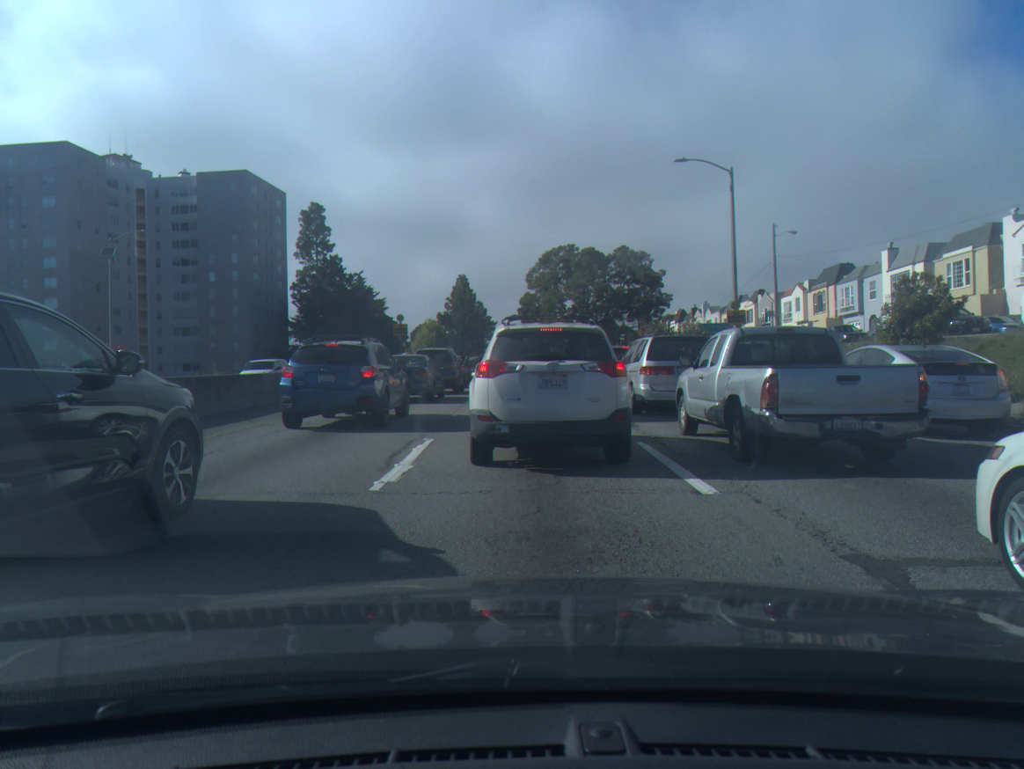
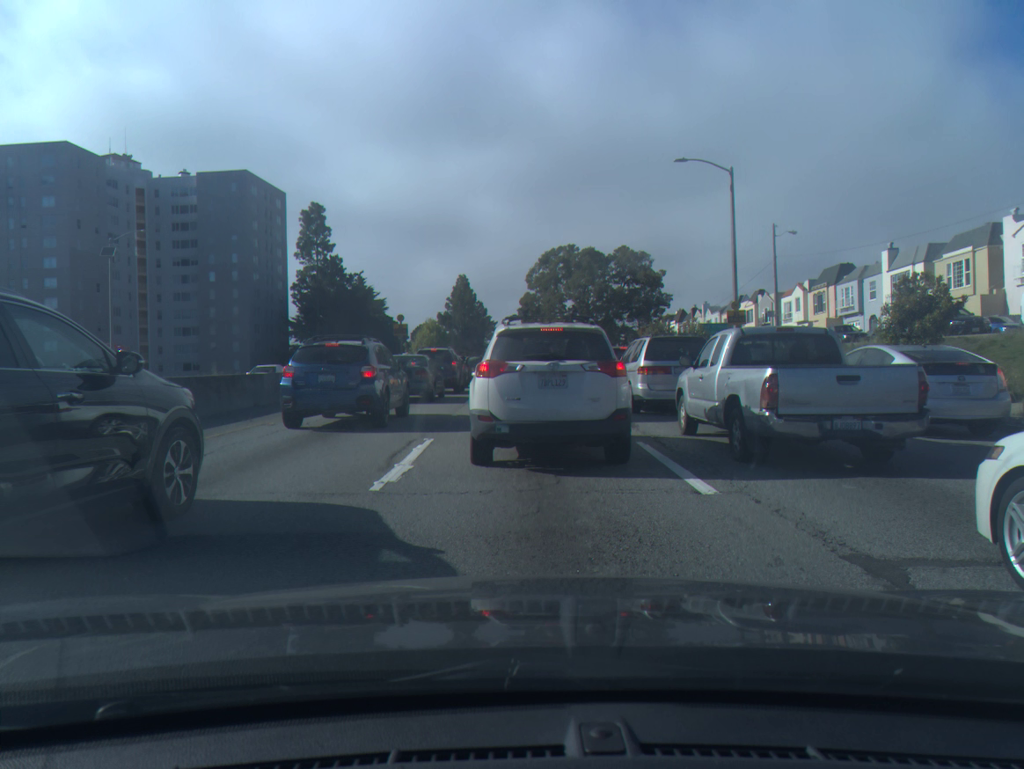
(0.0, 0.0) m; 0°
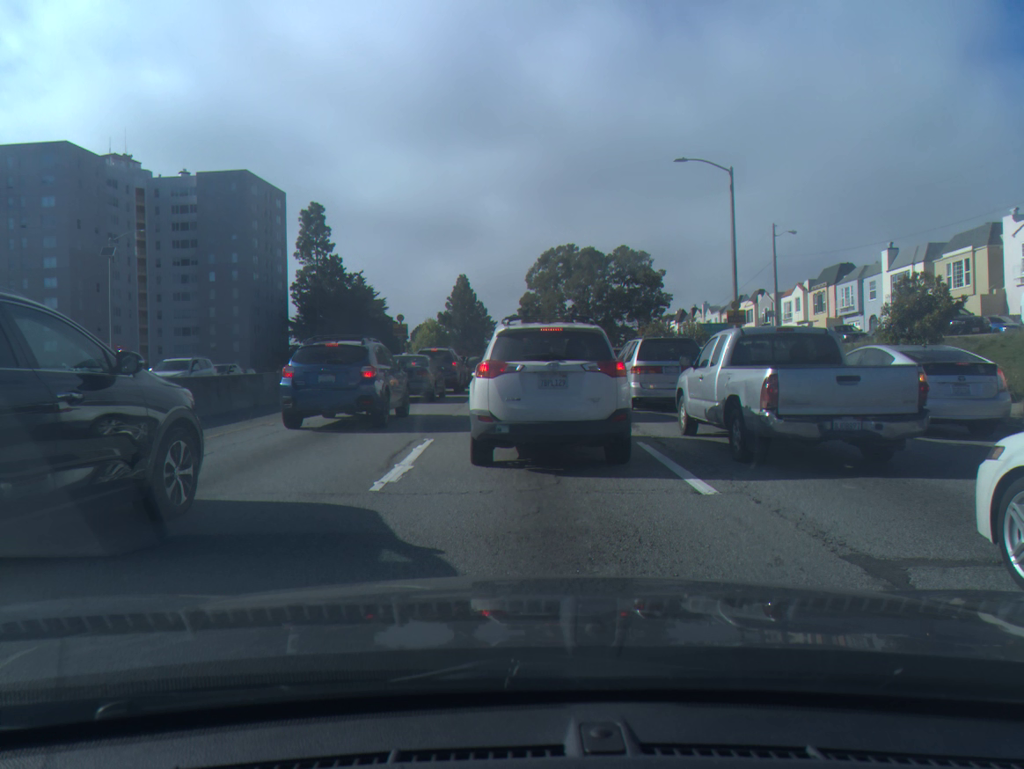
(0.0, 0.0) m; 0°
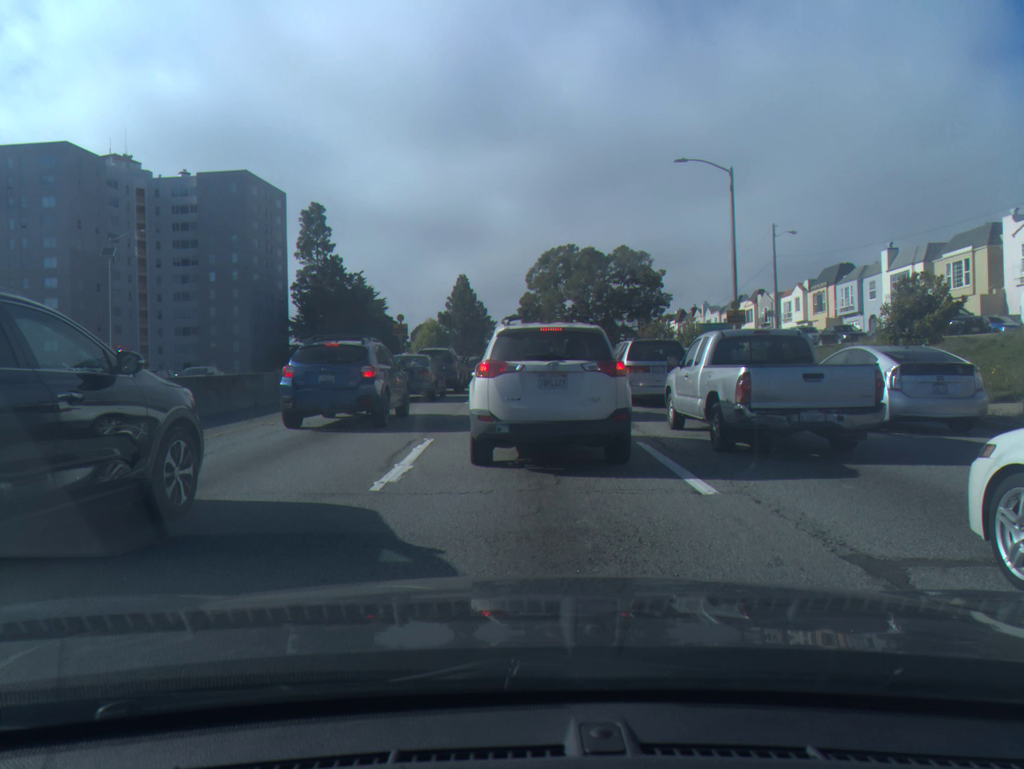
(0.0, 0.0) m; 0°
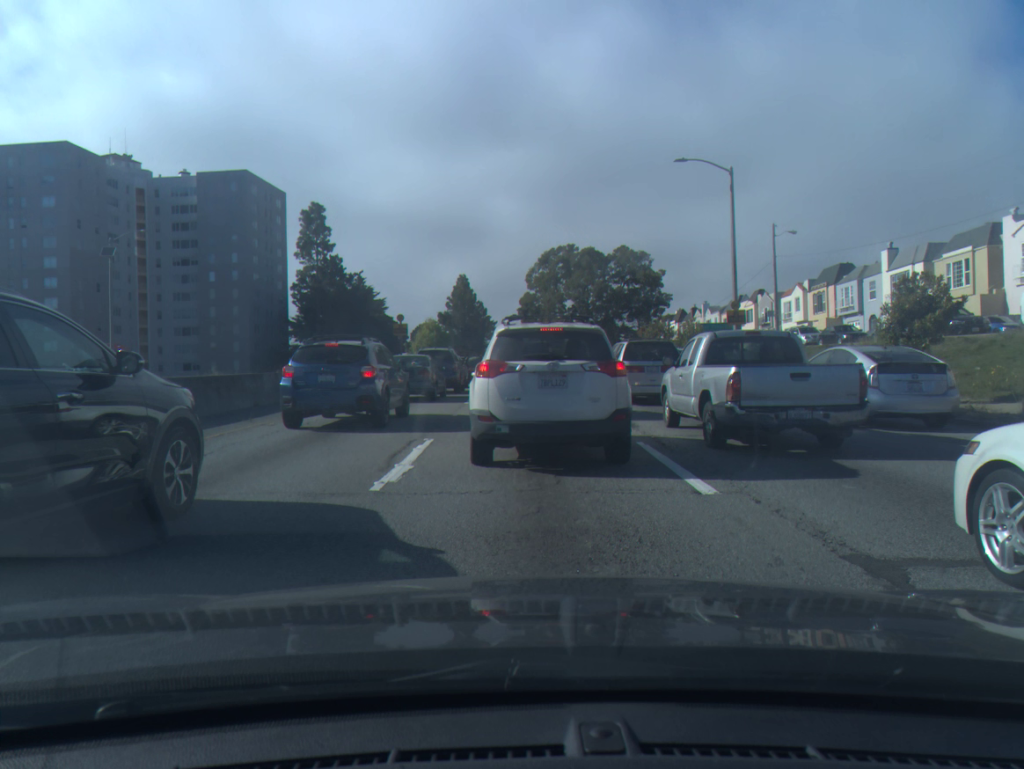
(0.0, 0.0) m; 0°
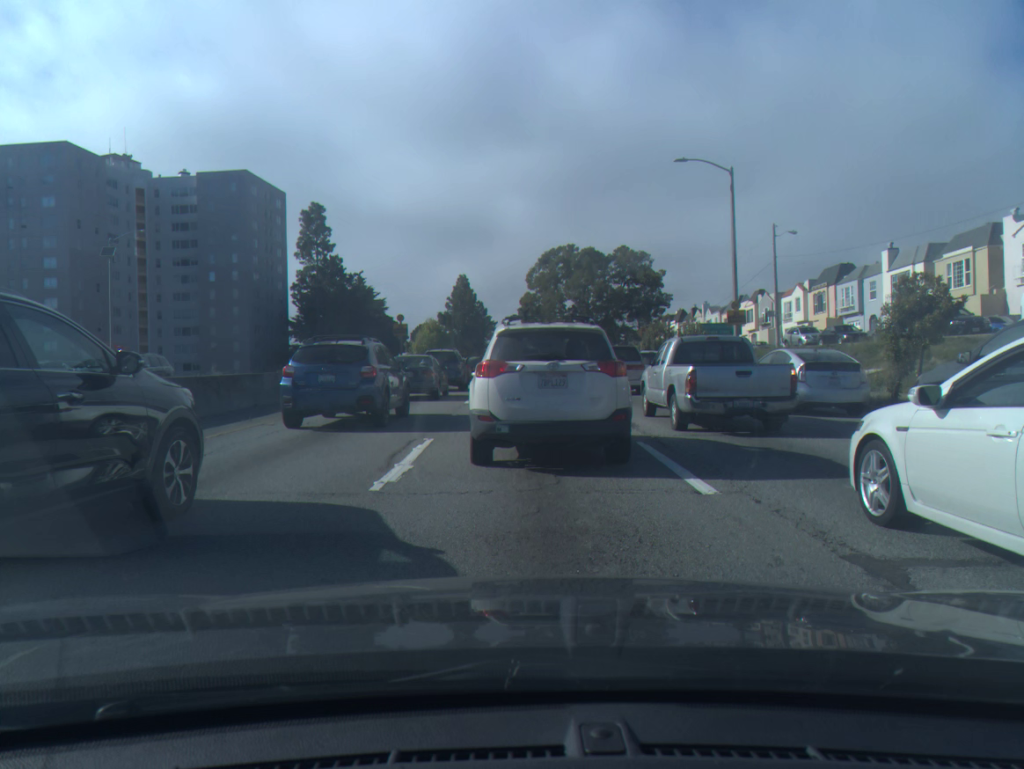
(0.0, 0.0) m; 0°
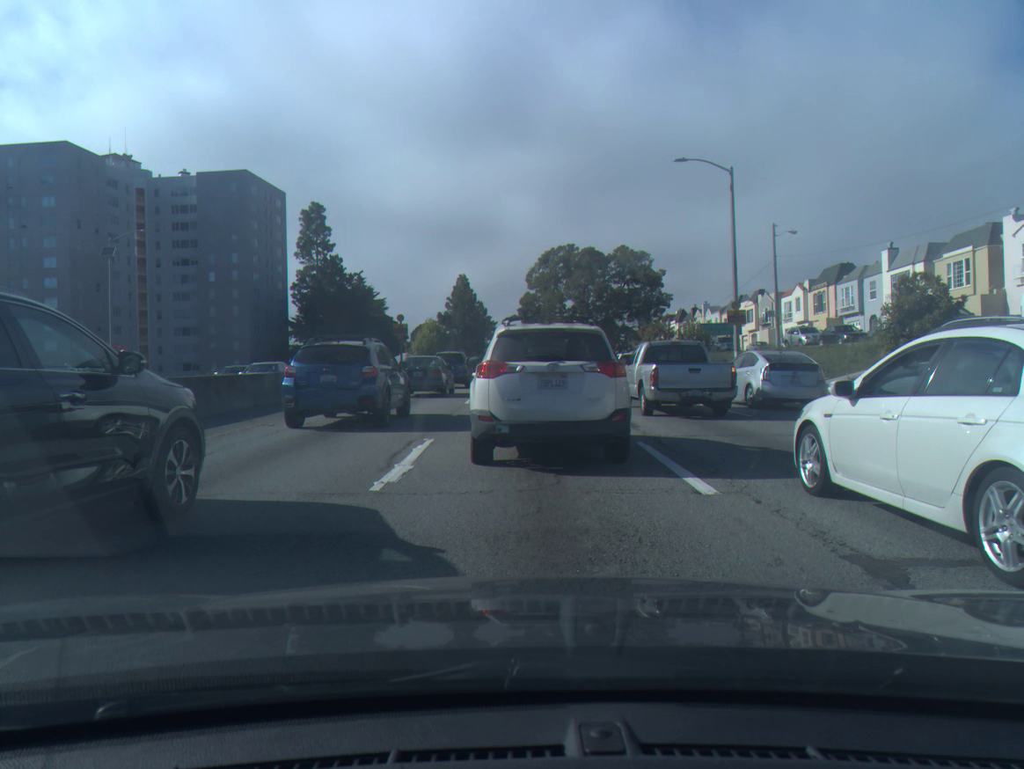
(0.0, 0.0) m; 0°
